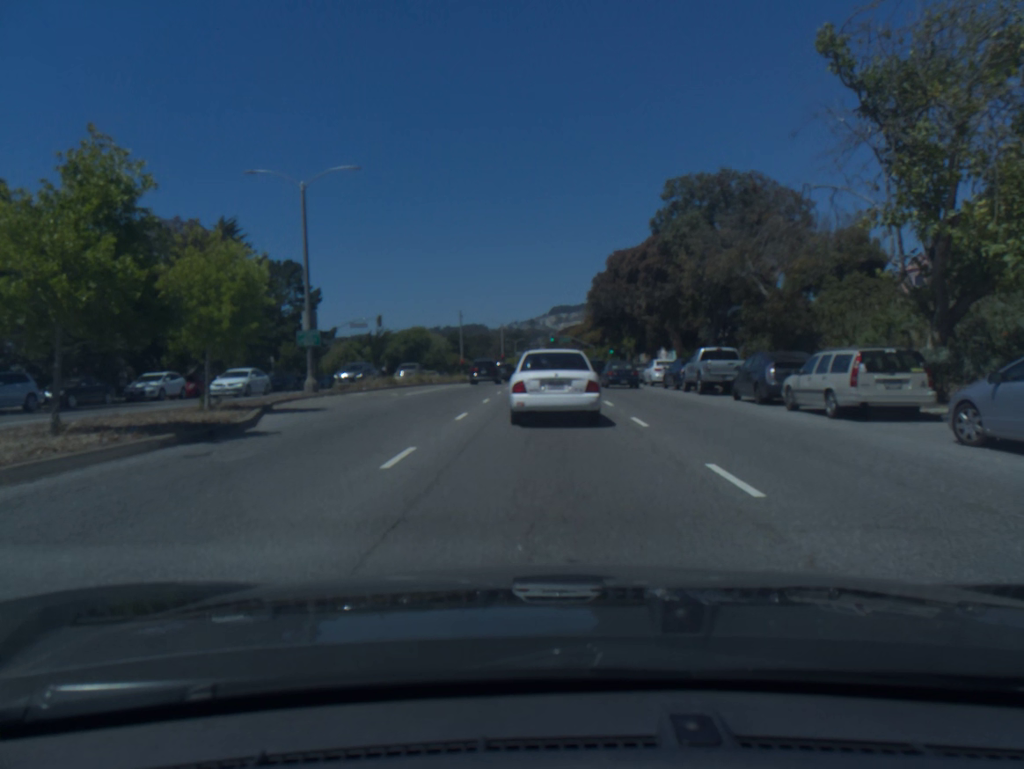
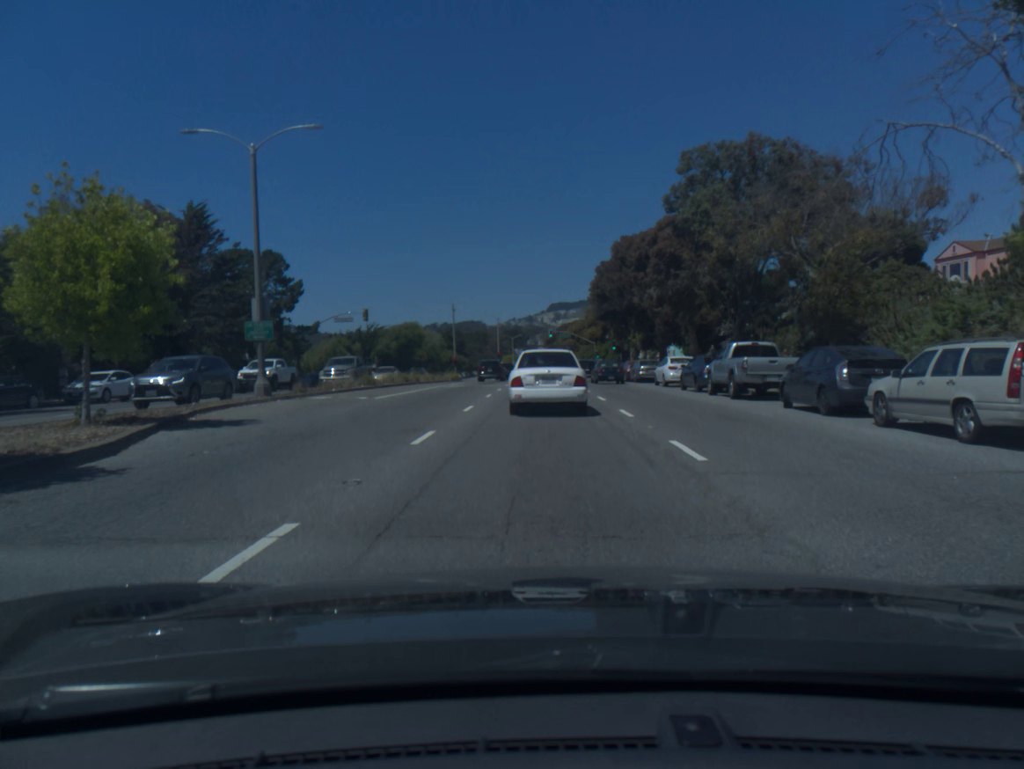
(0.0, +5.0) m; 0°
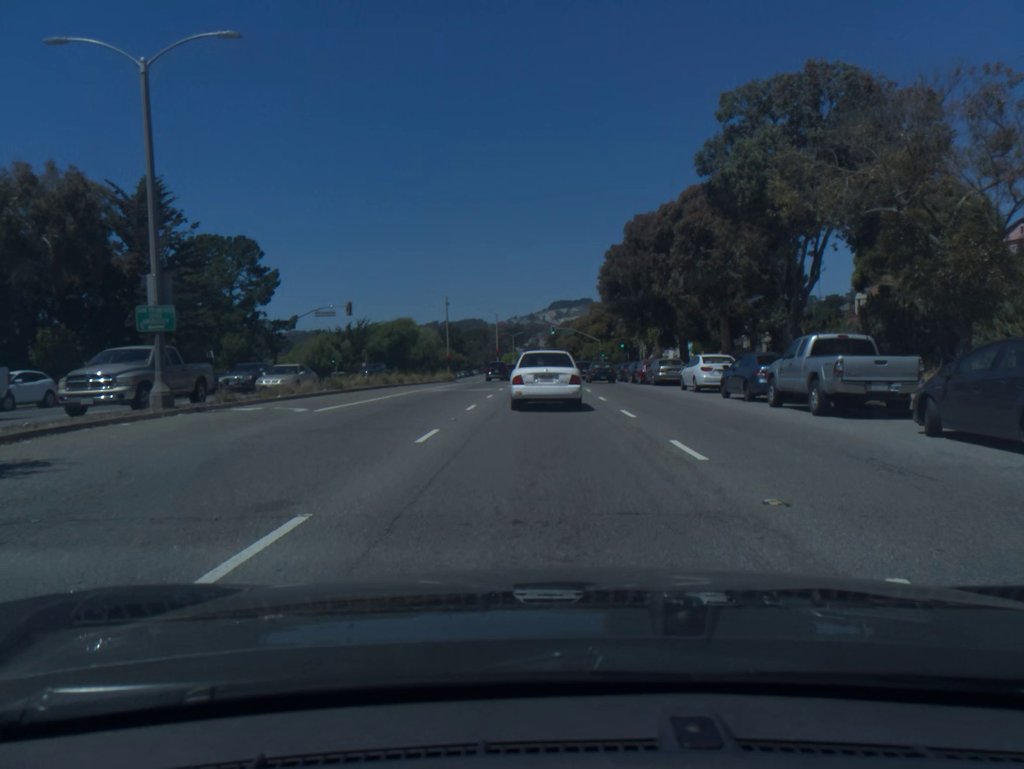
(0.0, +6.9) m; 0°
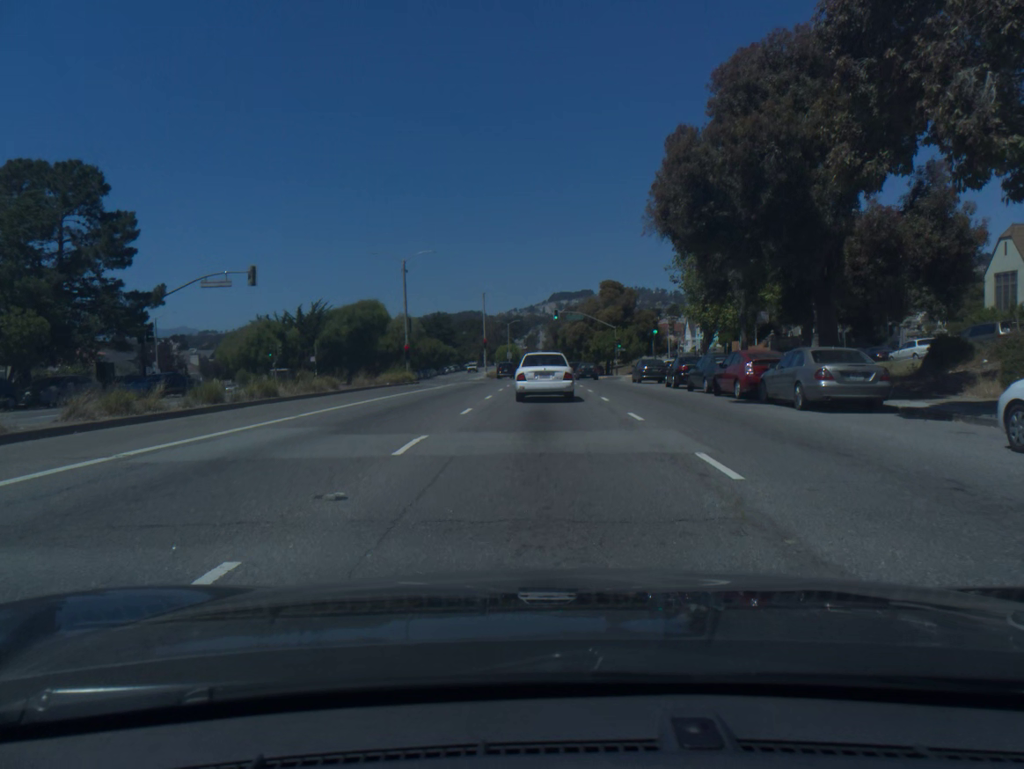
(-0.1, +23.1) m; 0°
